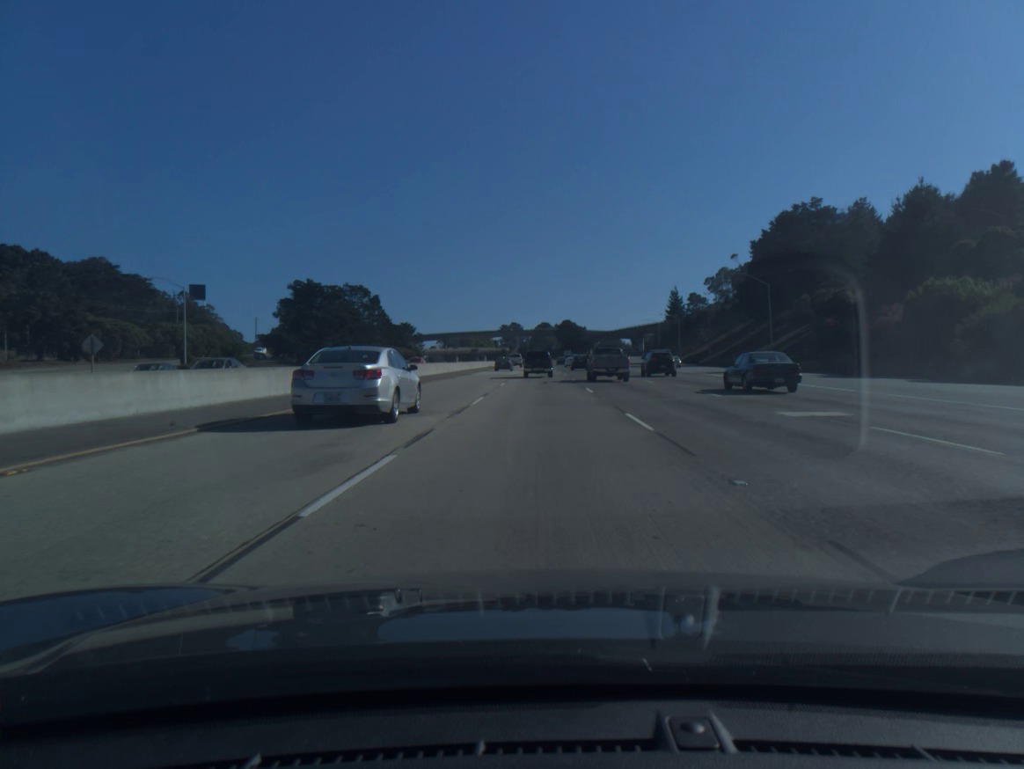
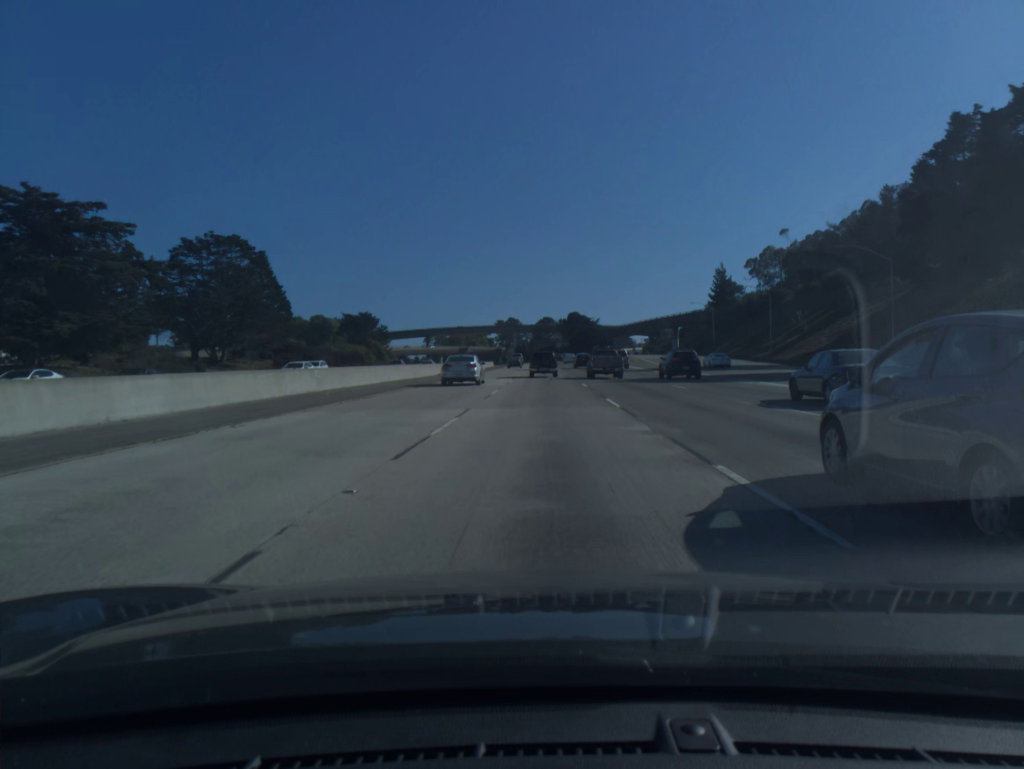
(-0.1, +66.7) m; 0°
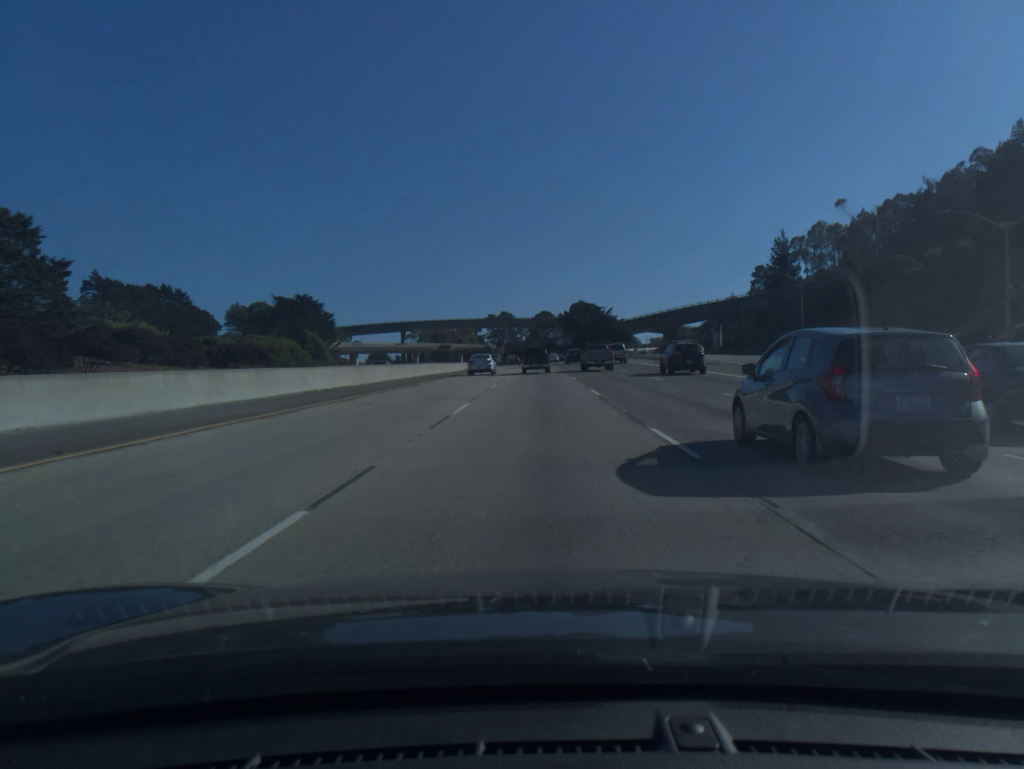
(+0.2, +54.1) m; 0°
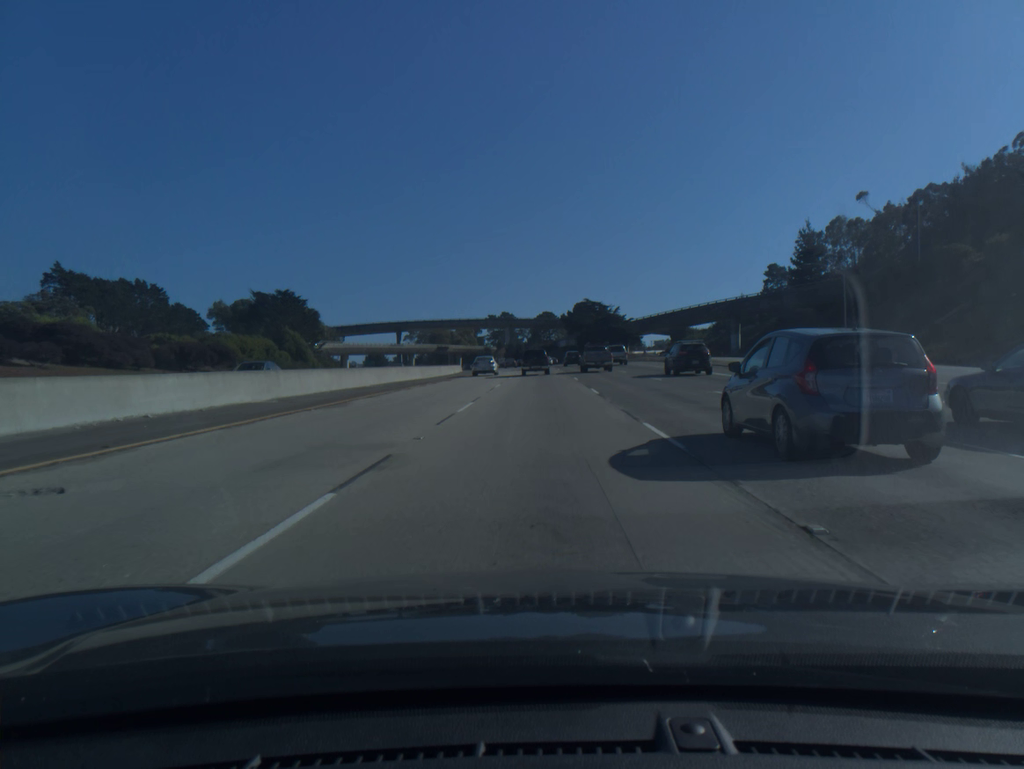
(0.0, +13.6) m; 0°
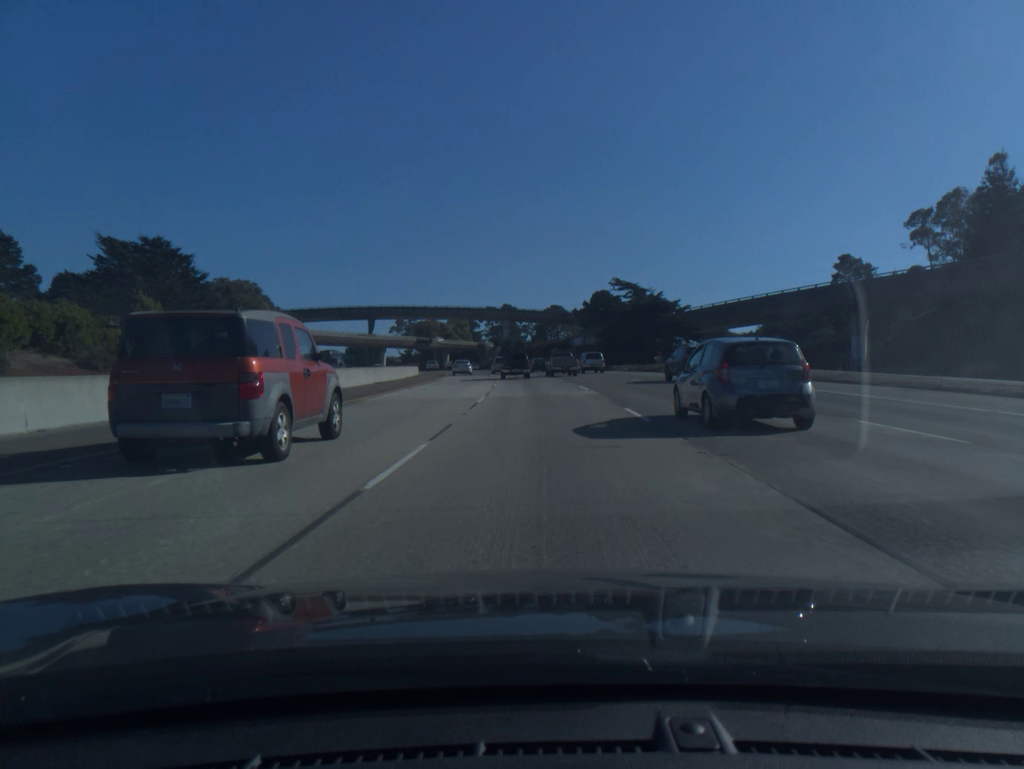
(-0.3, +54.2) m; 0°
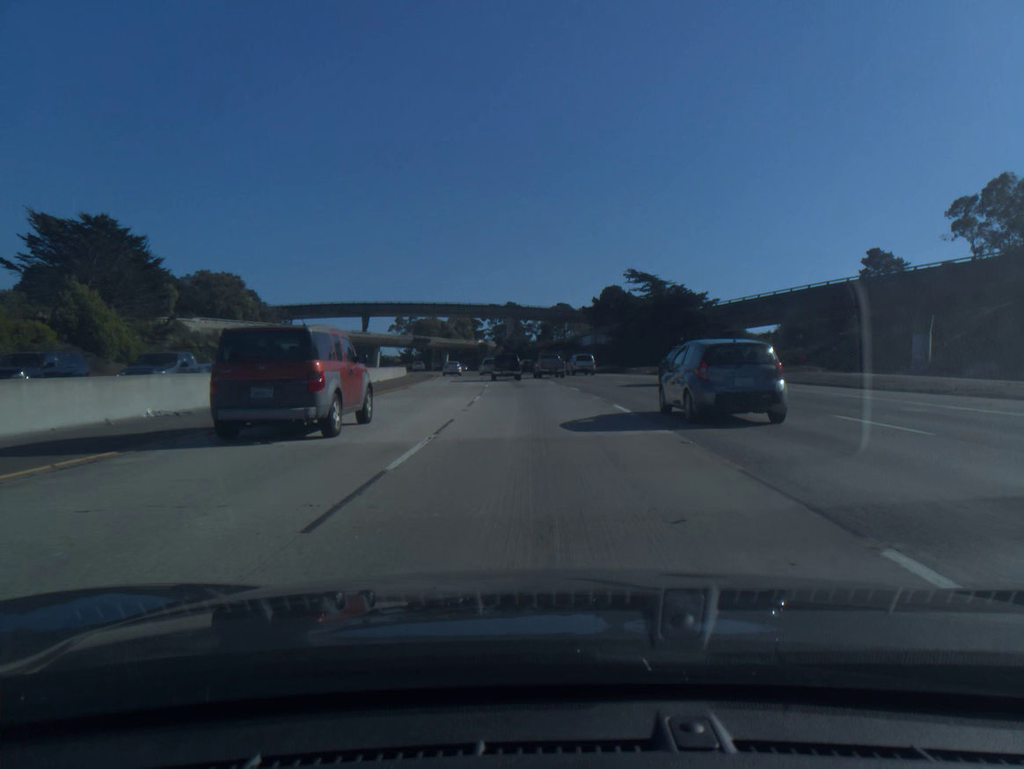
(0.0, +13.5) m; 0°
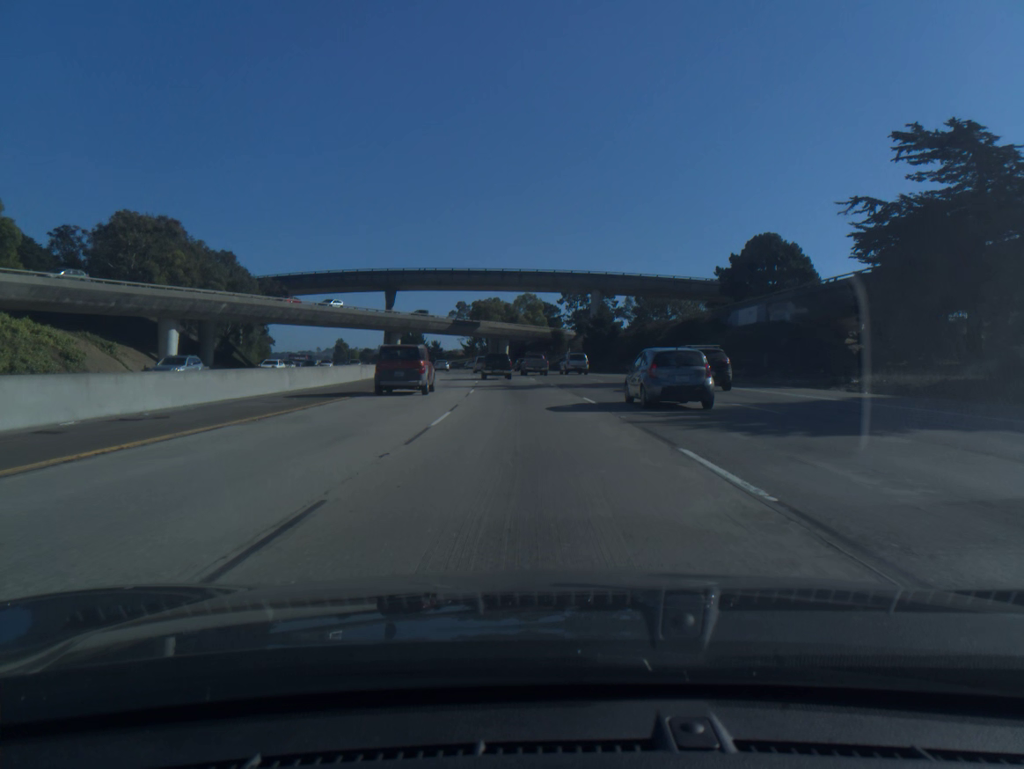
(-2.9, +66.9) m; -6°
